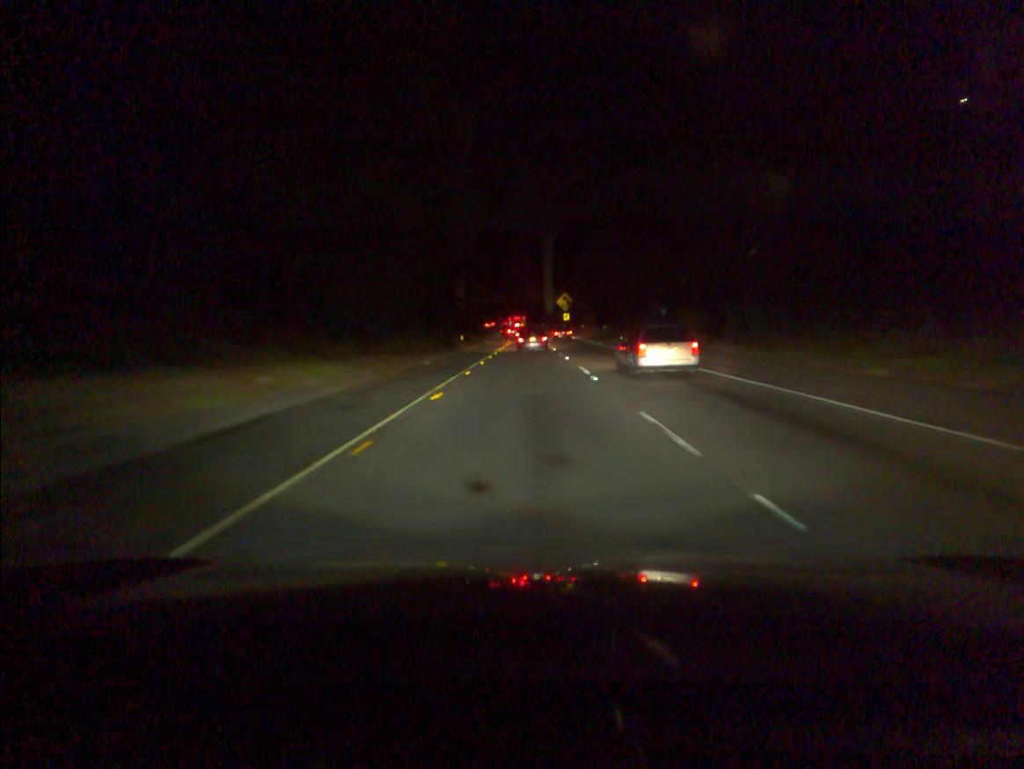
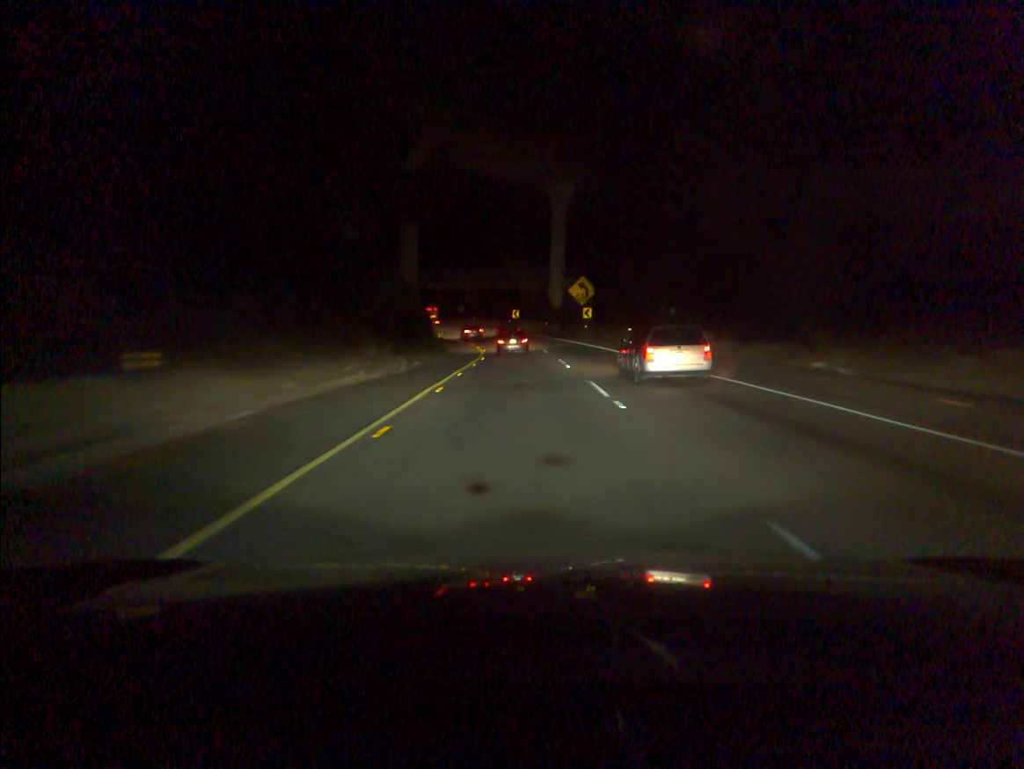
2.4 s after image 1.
(+0.1, +51.3) m; 0°
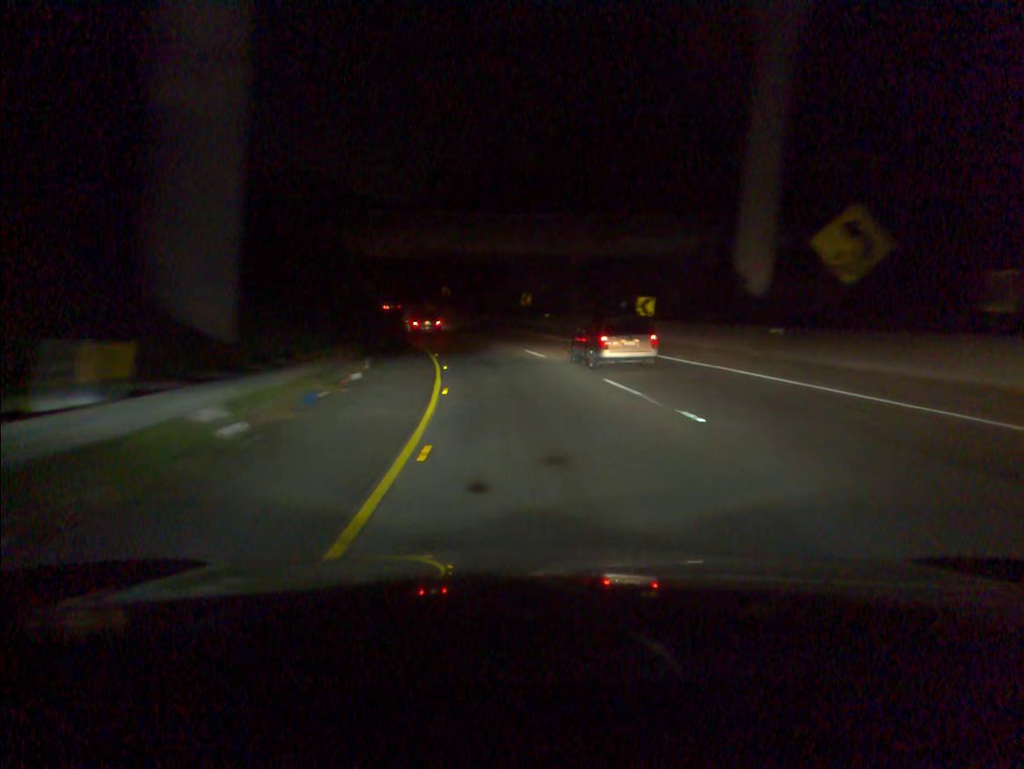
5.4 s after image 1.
(-2.3, +60.0) m; -7°
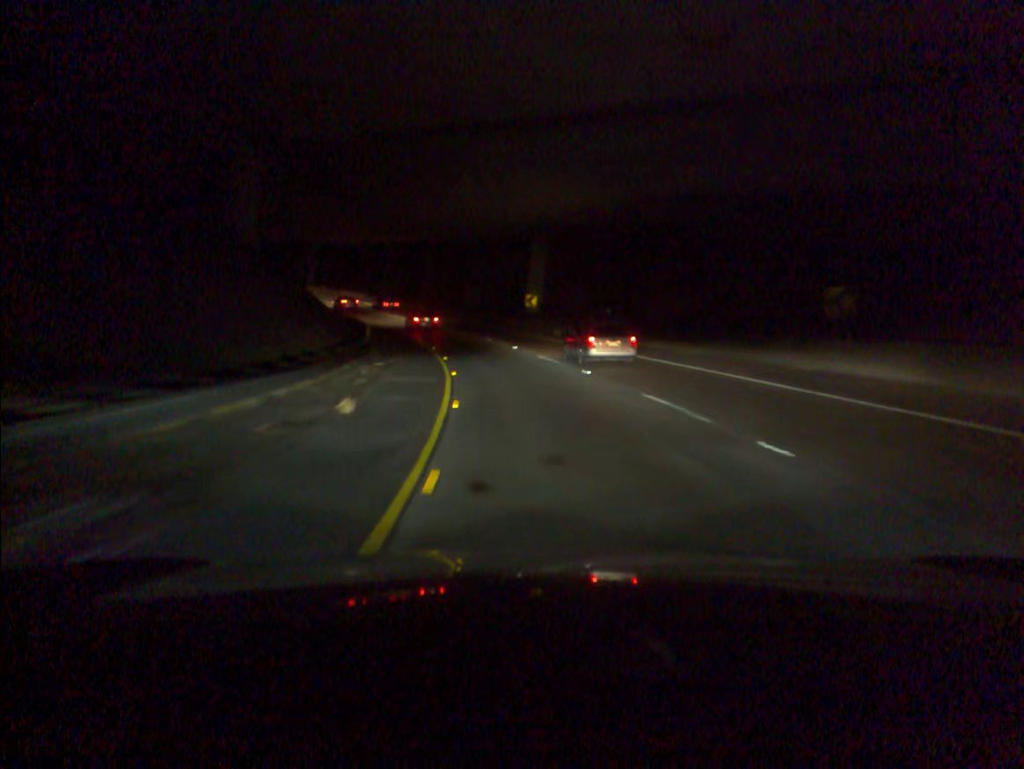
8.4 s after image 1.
(-9.3, +57.4) m; -19°
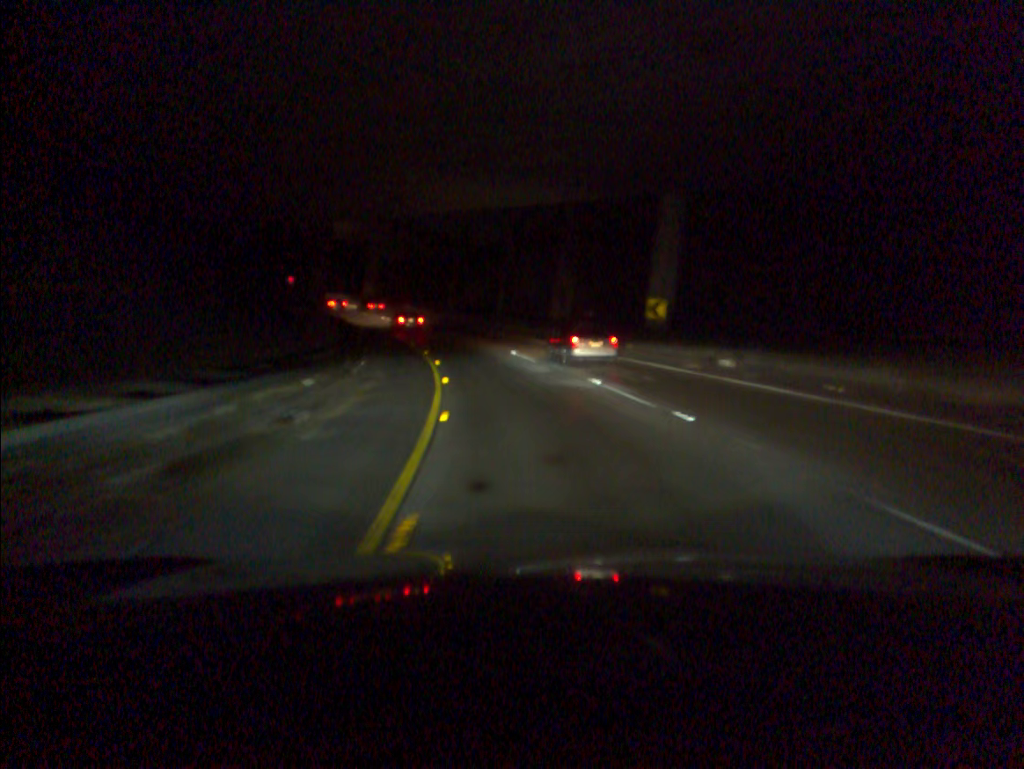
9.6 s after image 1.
(-1.3, +23.8) m; -6°
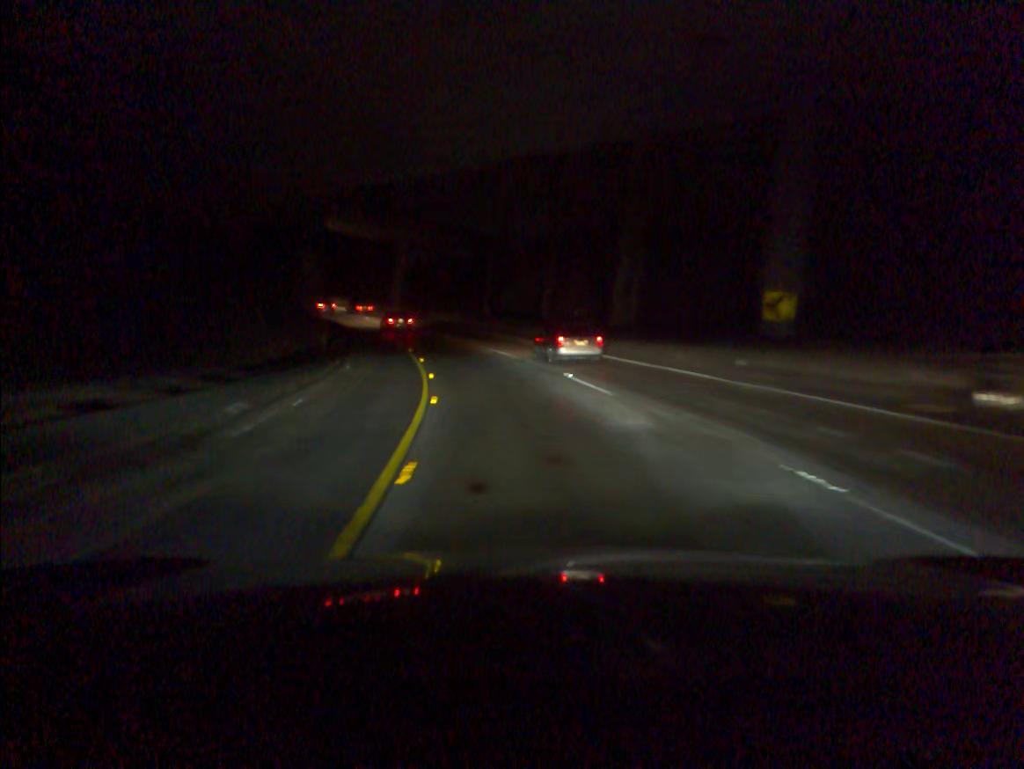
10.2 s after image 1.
(-0.3, +12.1) m; -3°
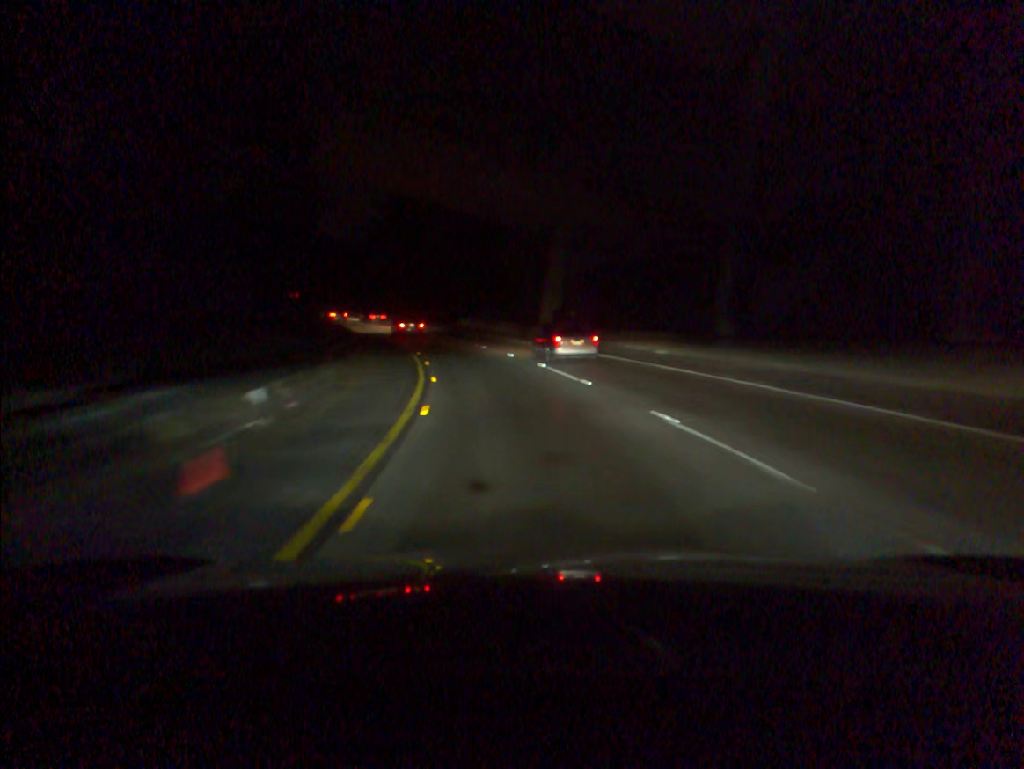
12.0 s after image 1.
(-4.0, +36.9) m; -12°
